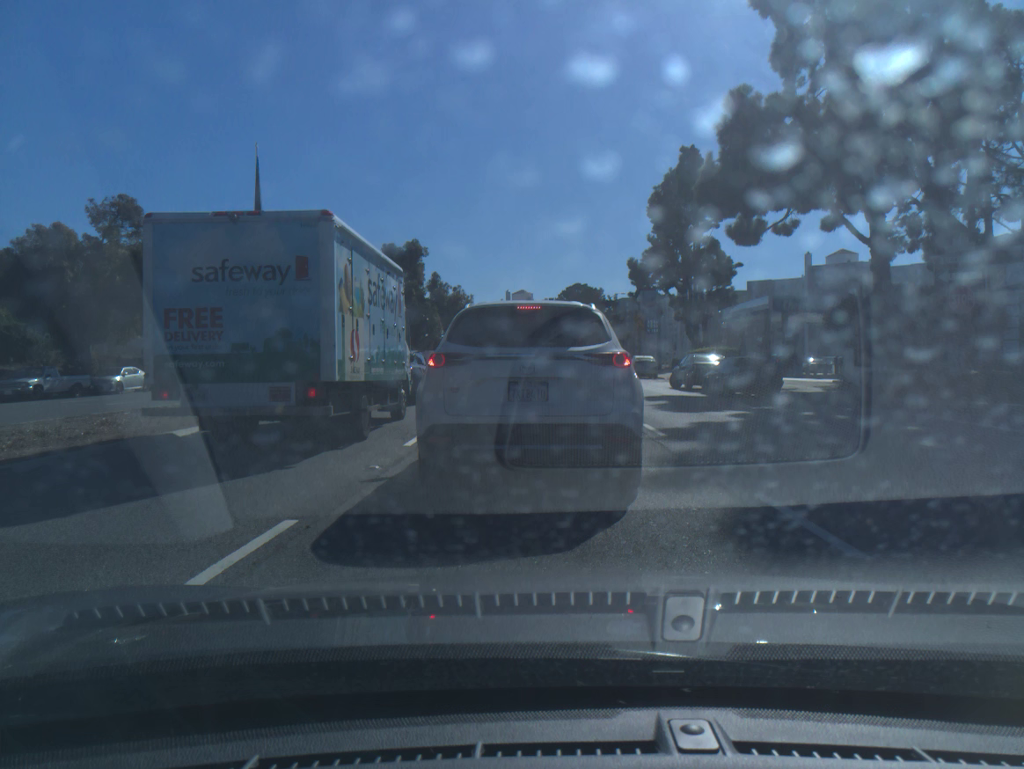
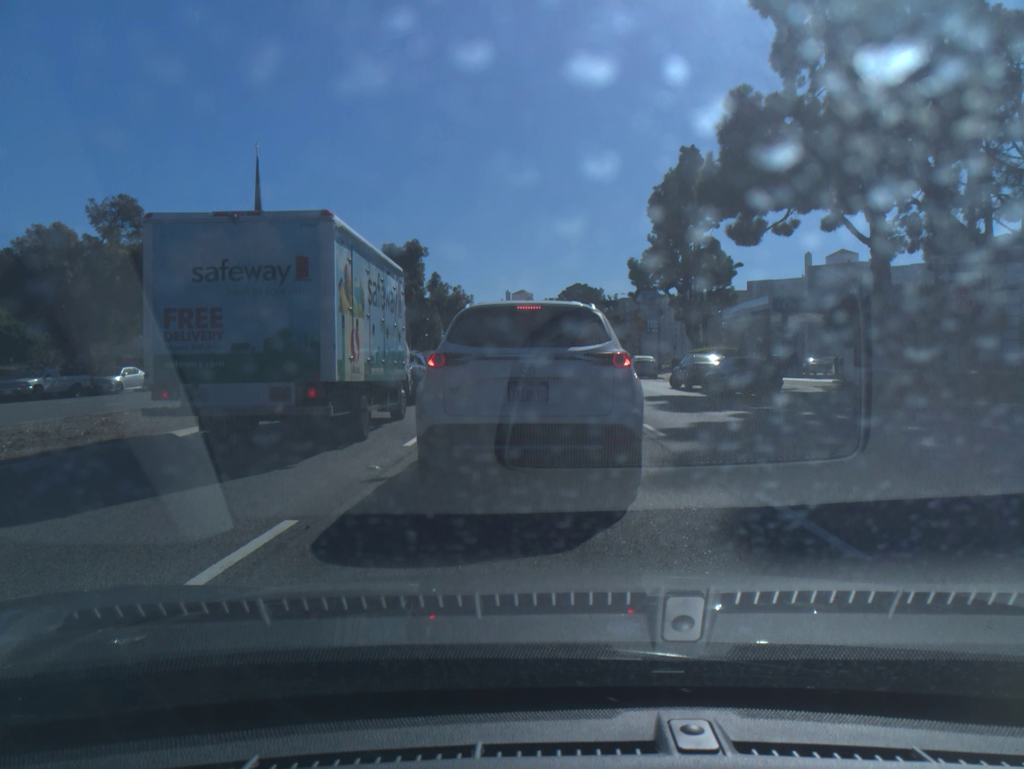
(0.0, 0.0) m; 0°
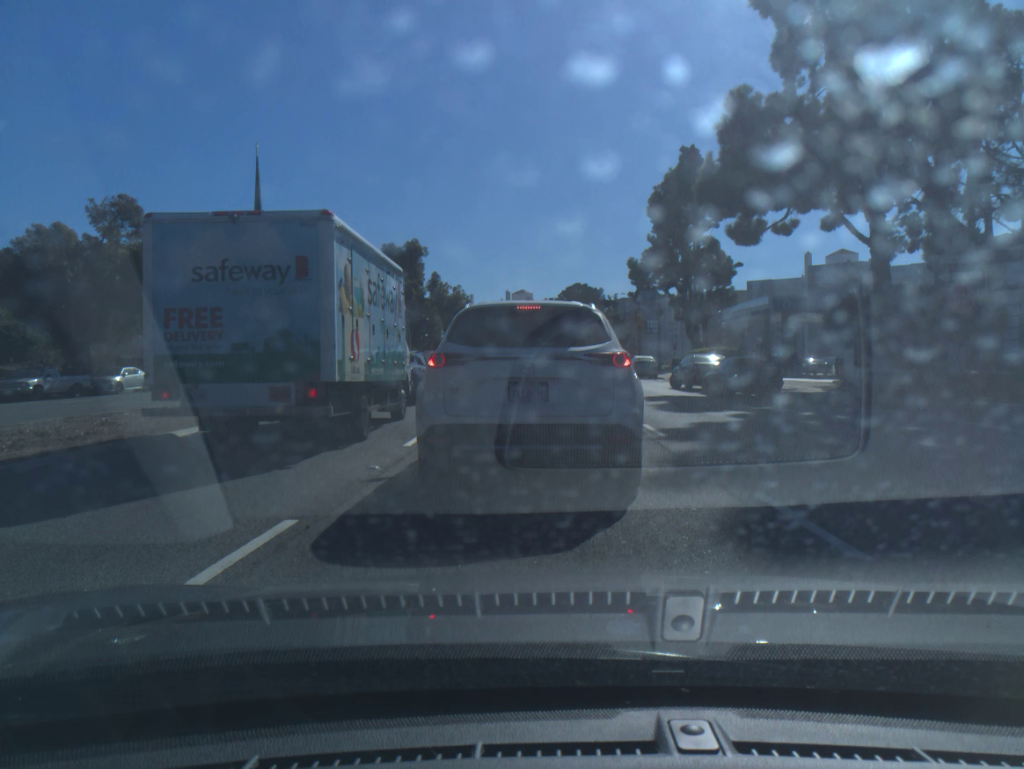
(0.0, 0.0) m; 0°
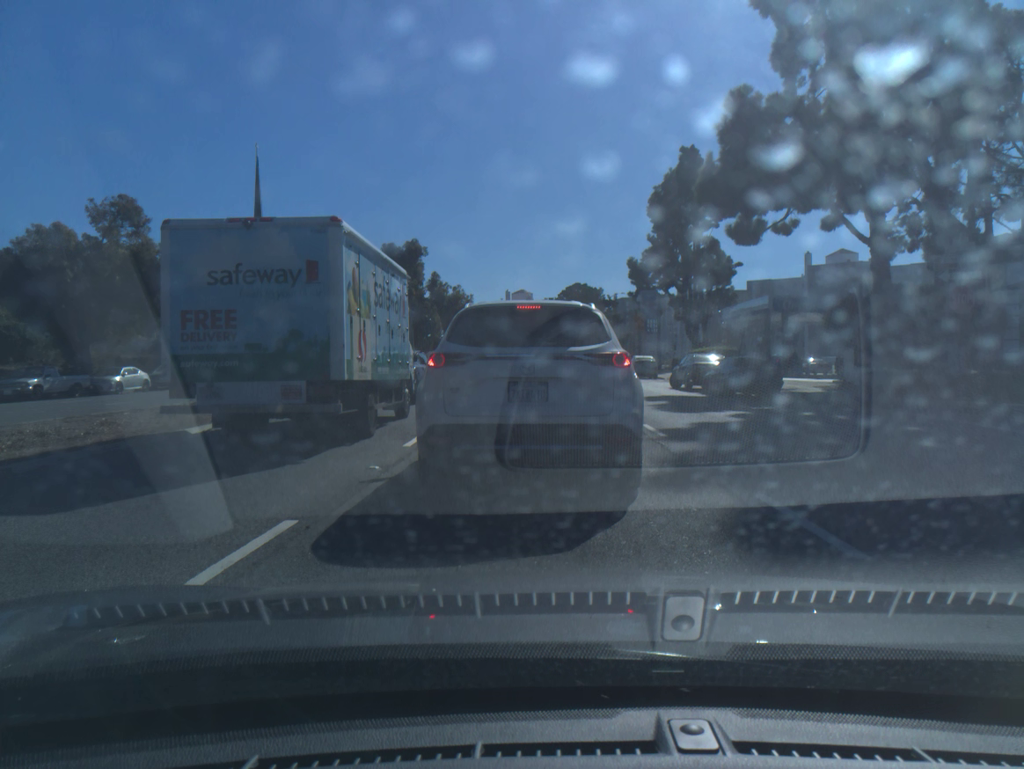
(0.0, 0.0) m; 0°
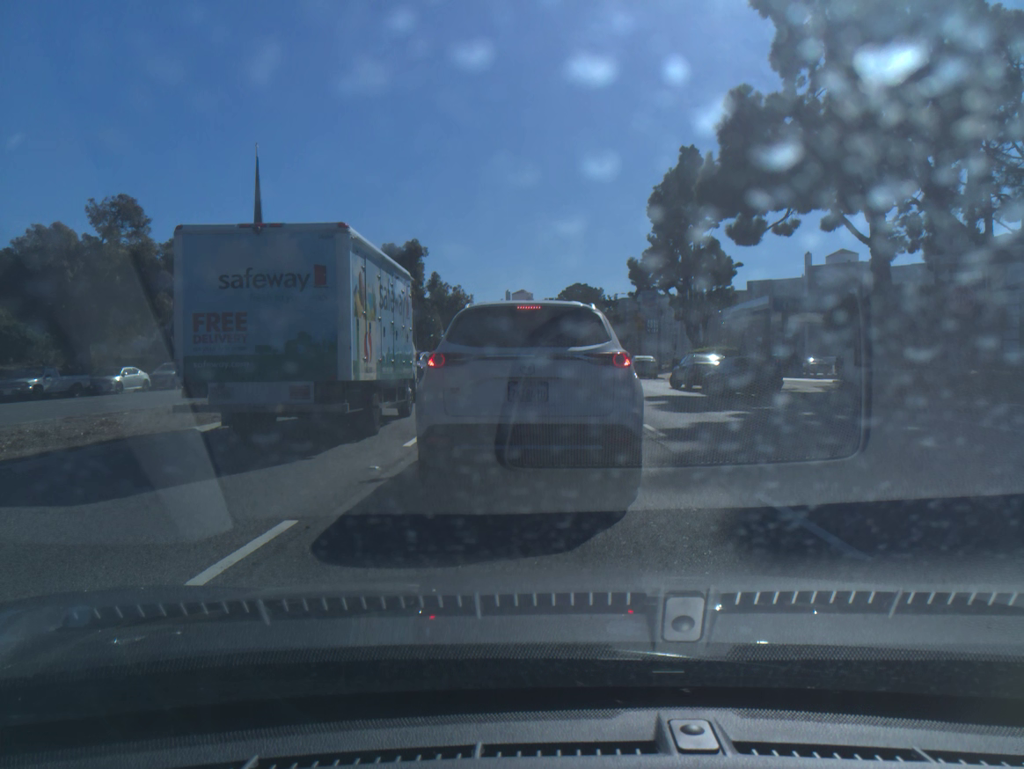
(0.0, 0.0) m; 0°
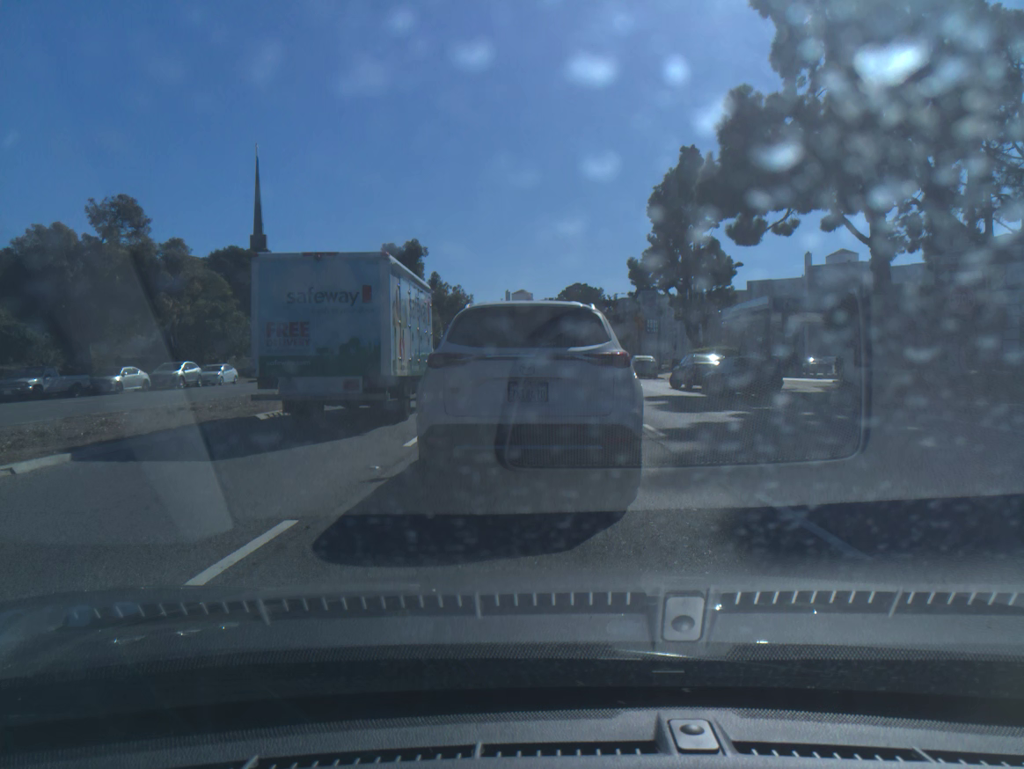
(0.0, 0.0) m; 0°
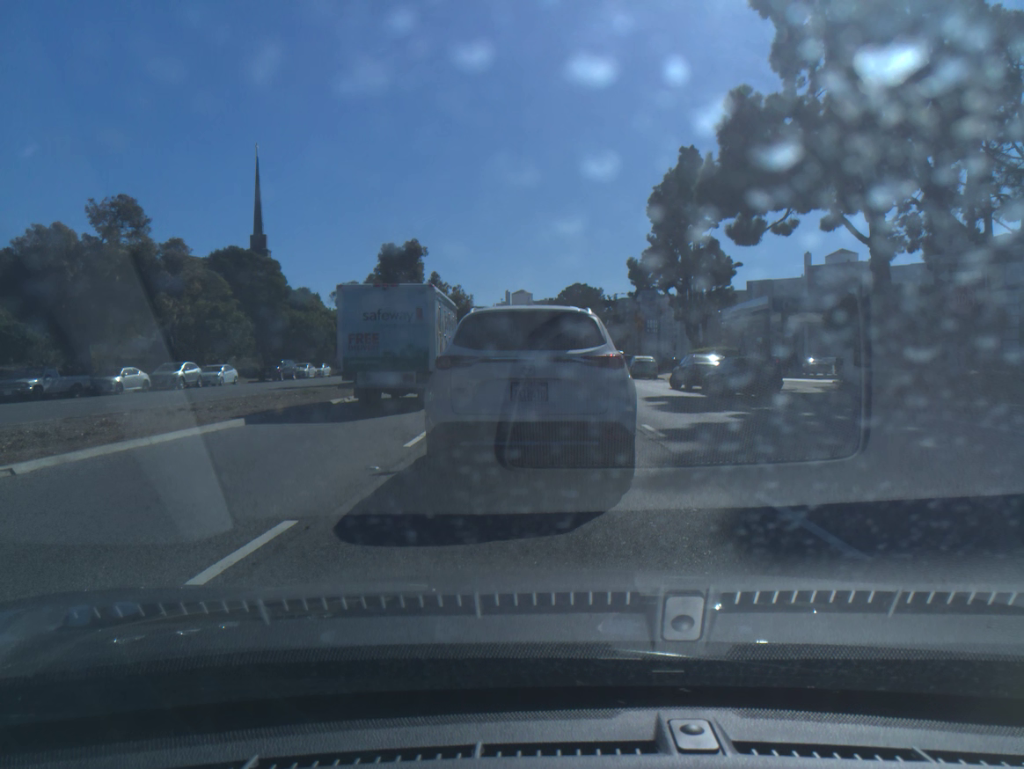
(0.0, 0.0) m; 0°
